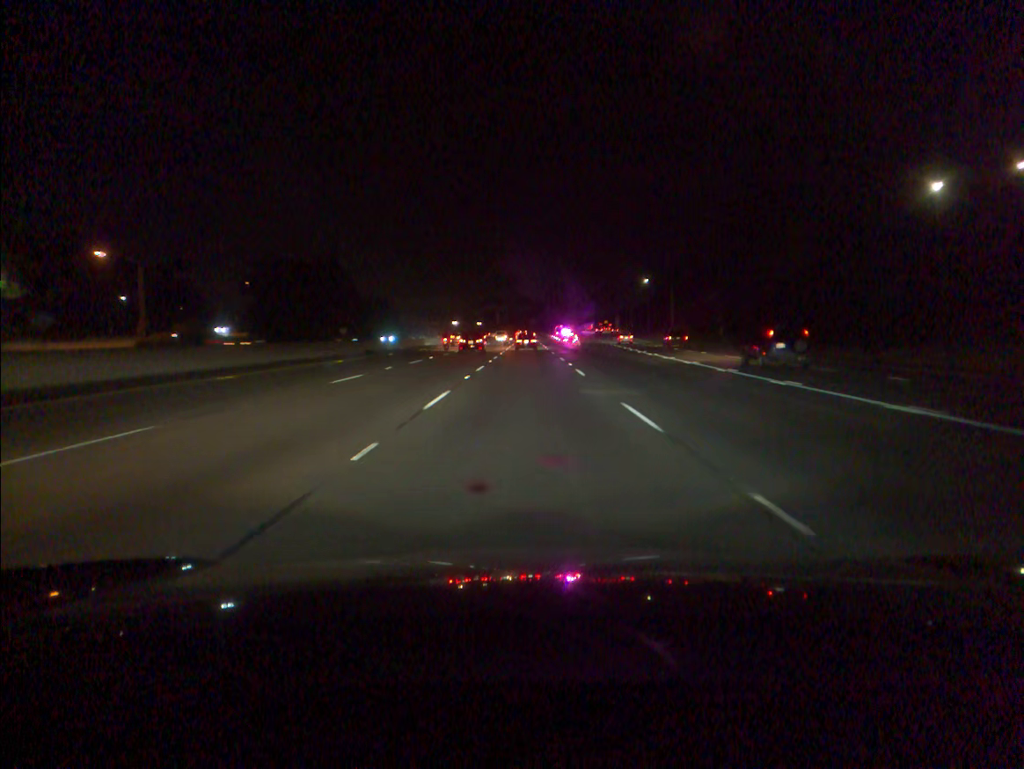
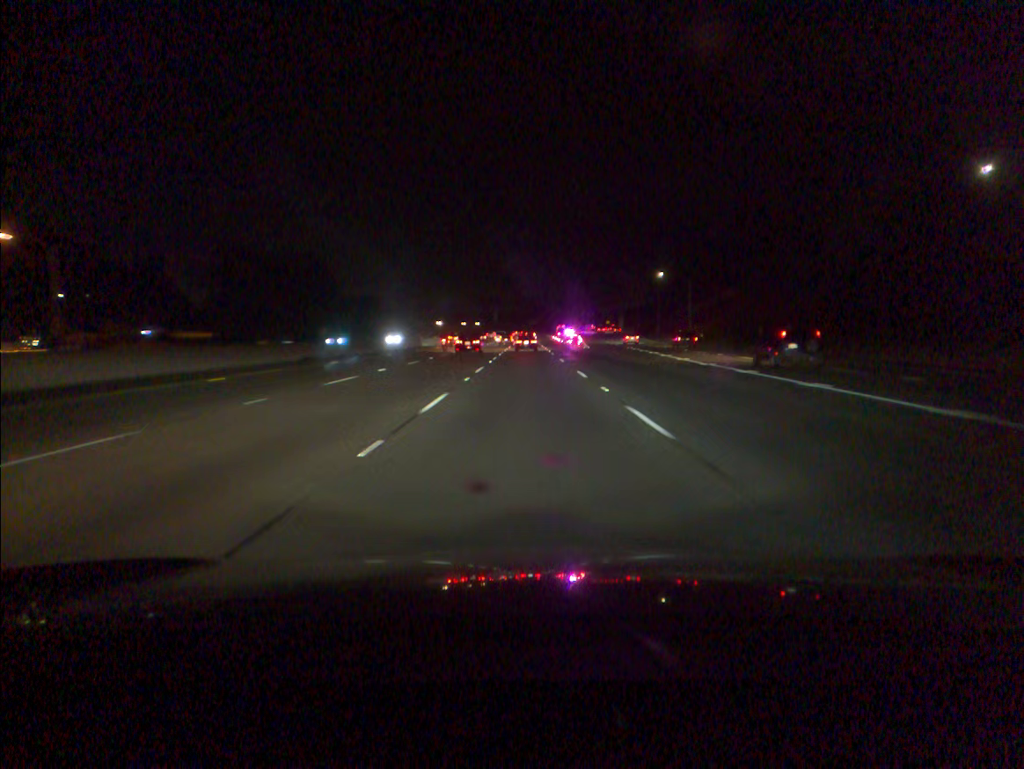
(0.0, +15.4) m; 0°
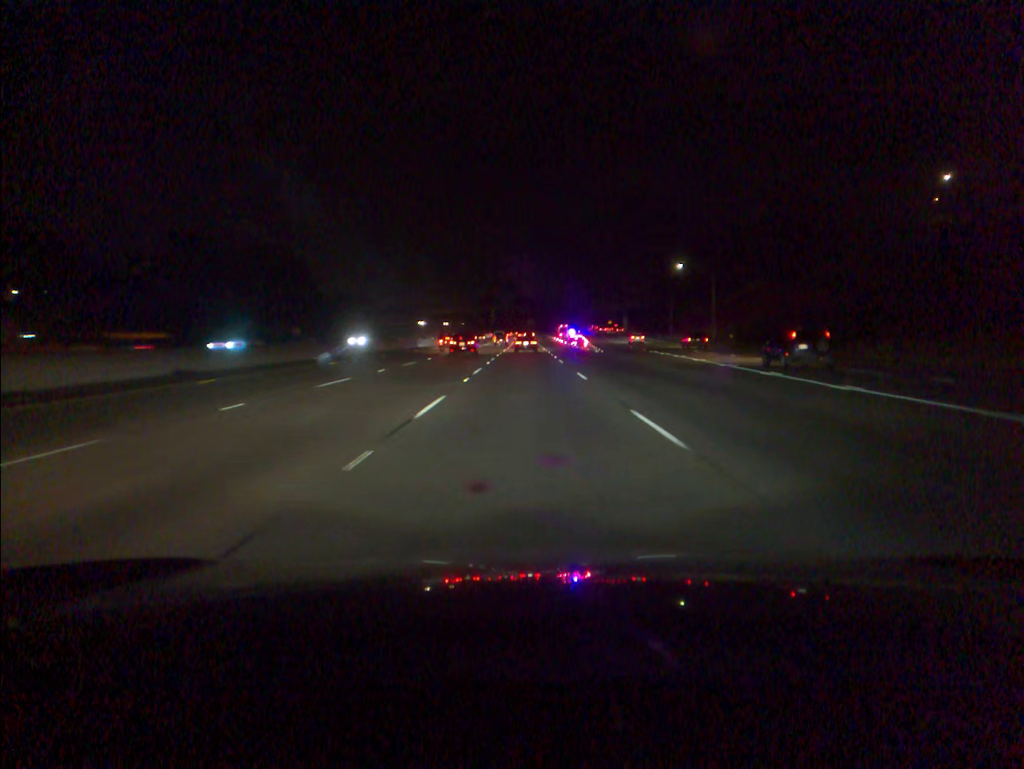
(0.0, +15.3) m; 0°
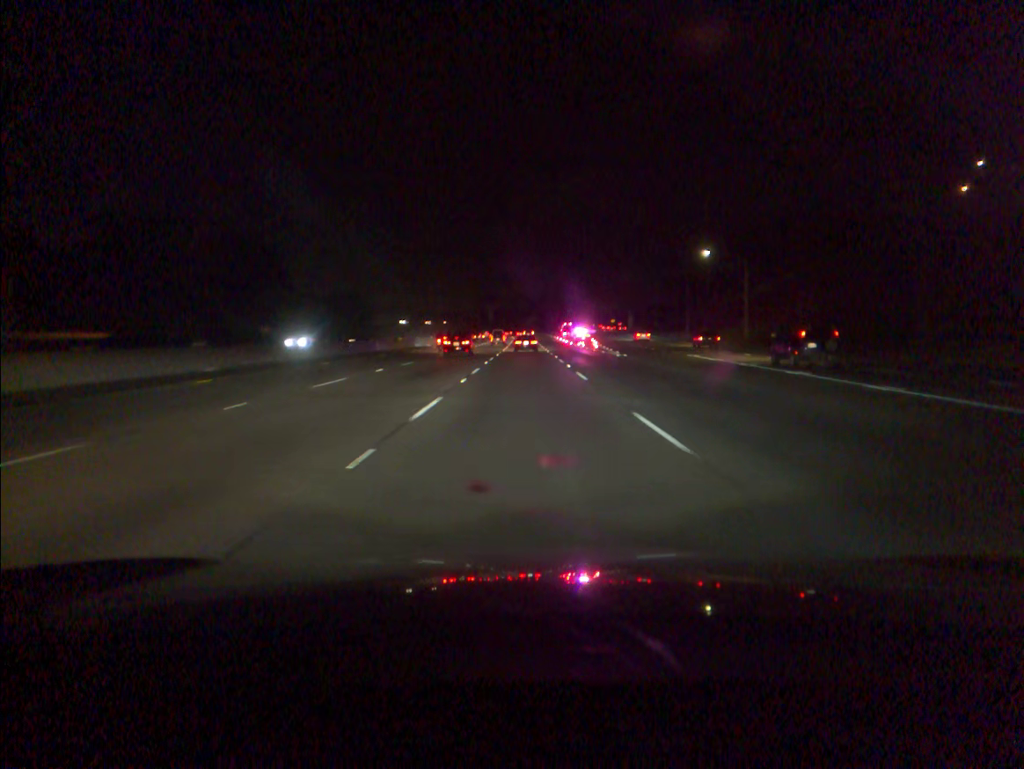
(0.0, +15.2) m; 0°
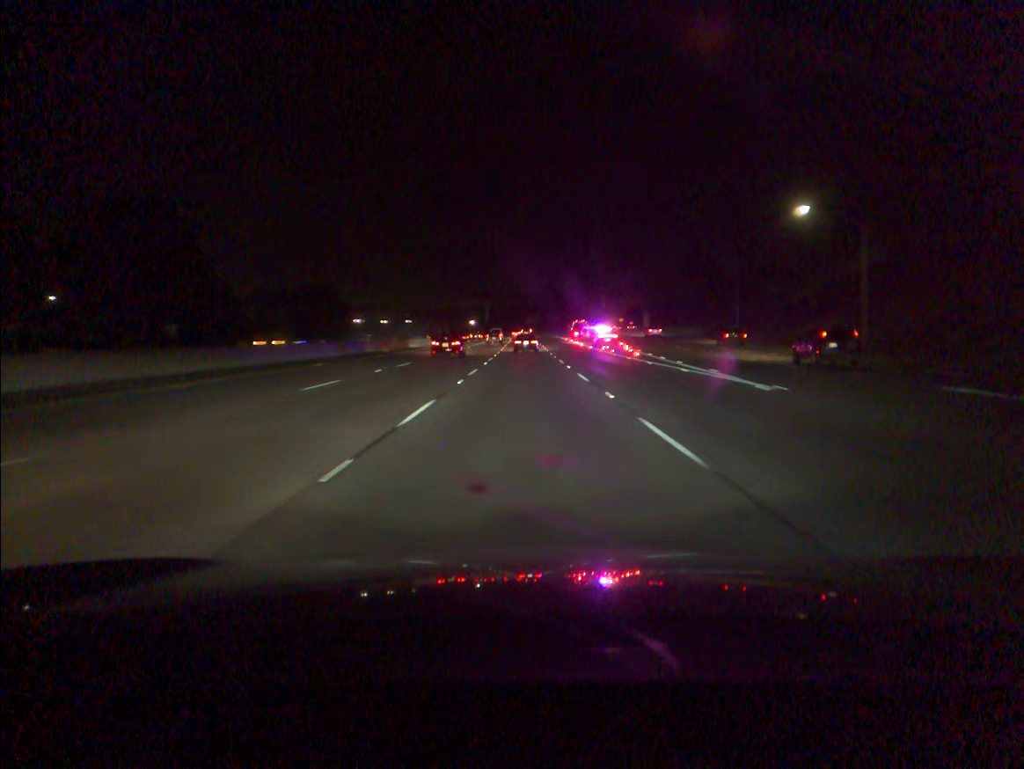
(0.0, +29.9) m; 0°
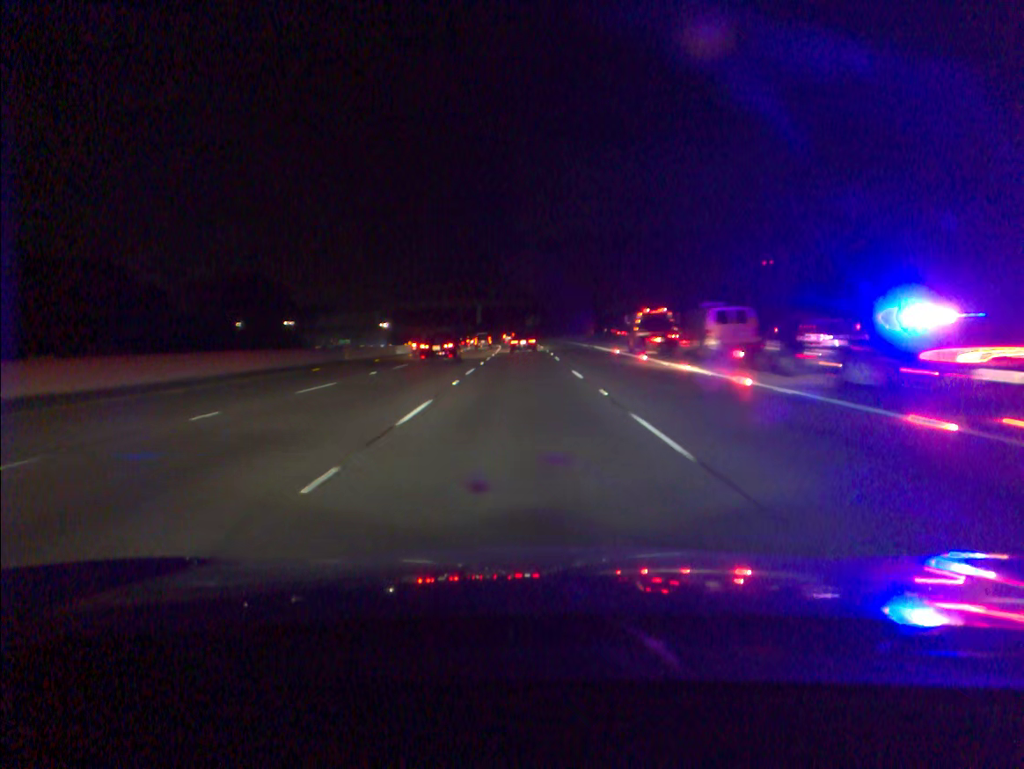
(0.0, +58.5) m; 0°
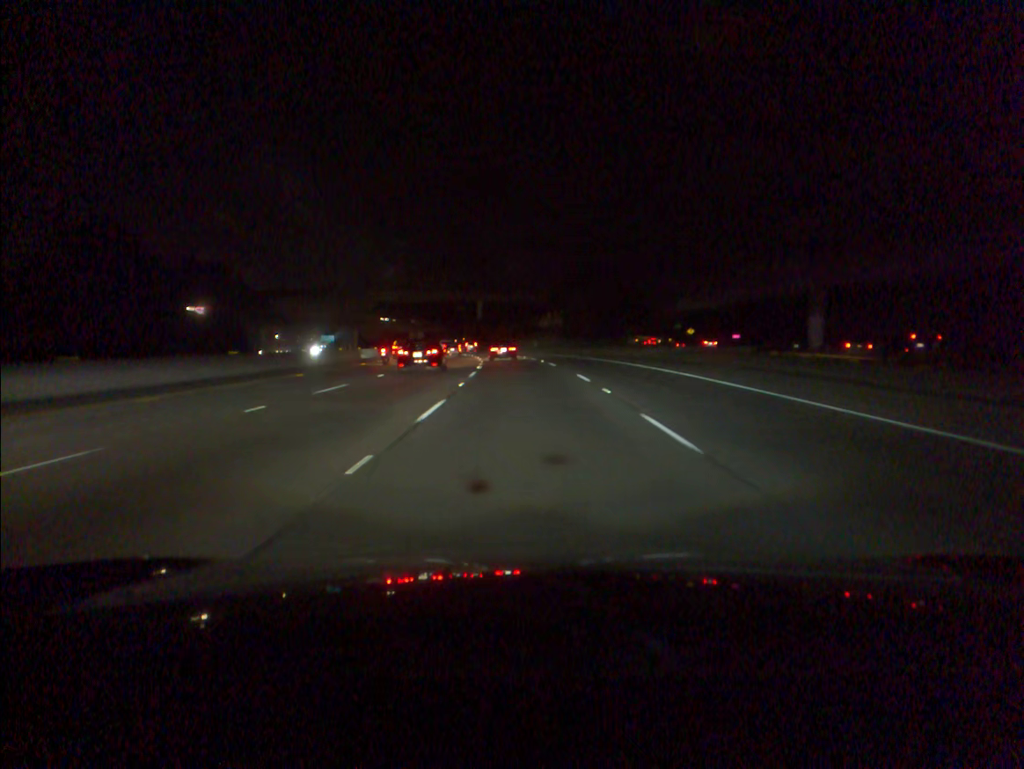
(-0.3, +57.6) m; -1°
